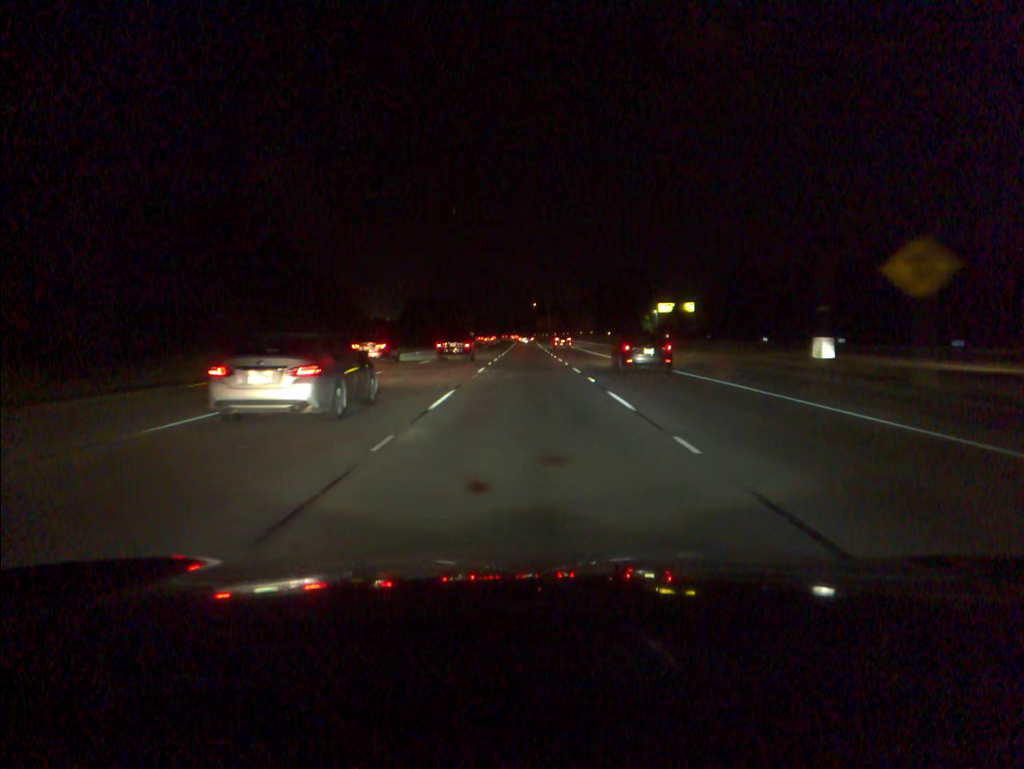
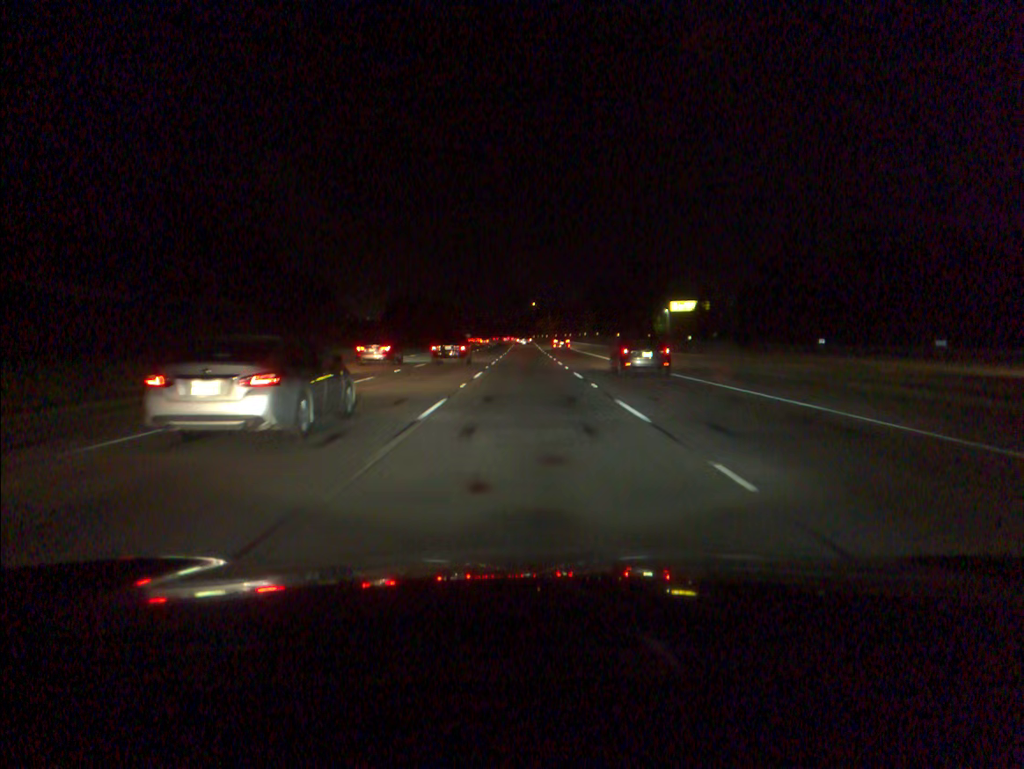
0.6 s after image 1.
(0.0, +16.2) m; 0°
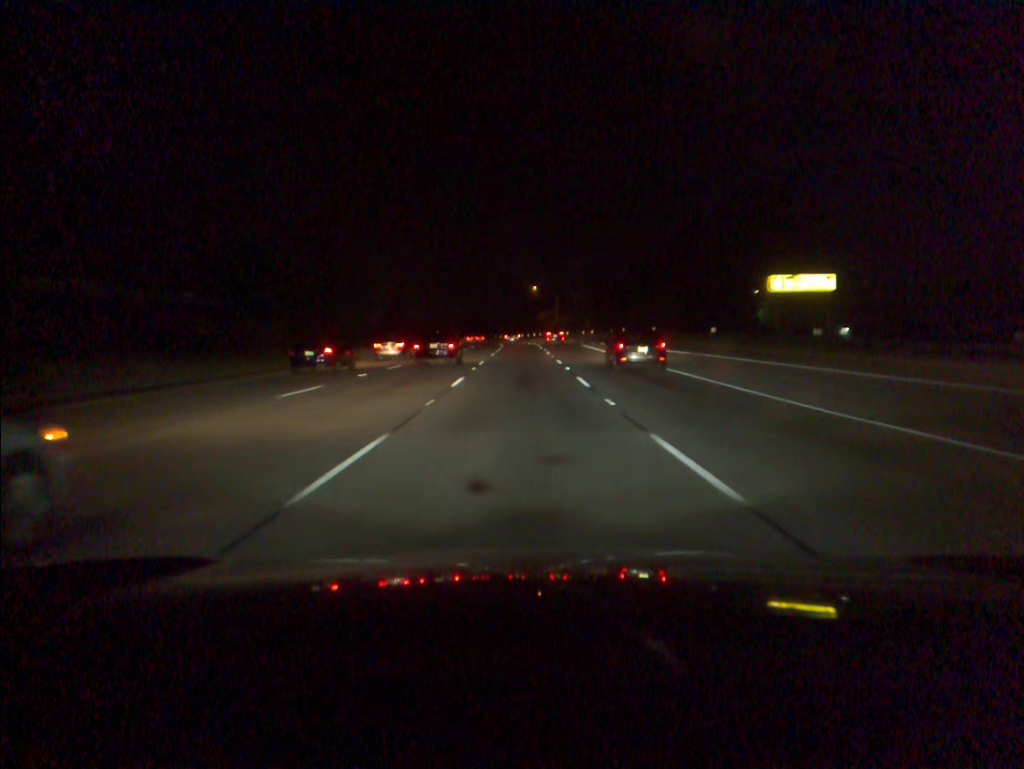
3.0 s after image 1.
(+0.1, +64.5) m; 0°
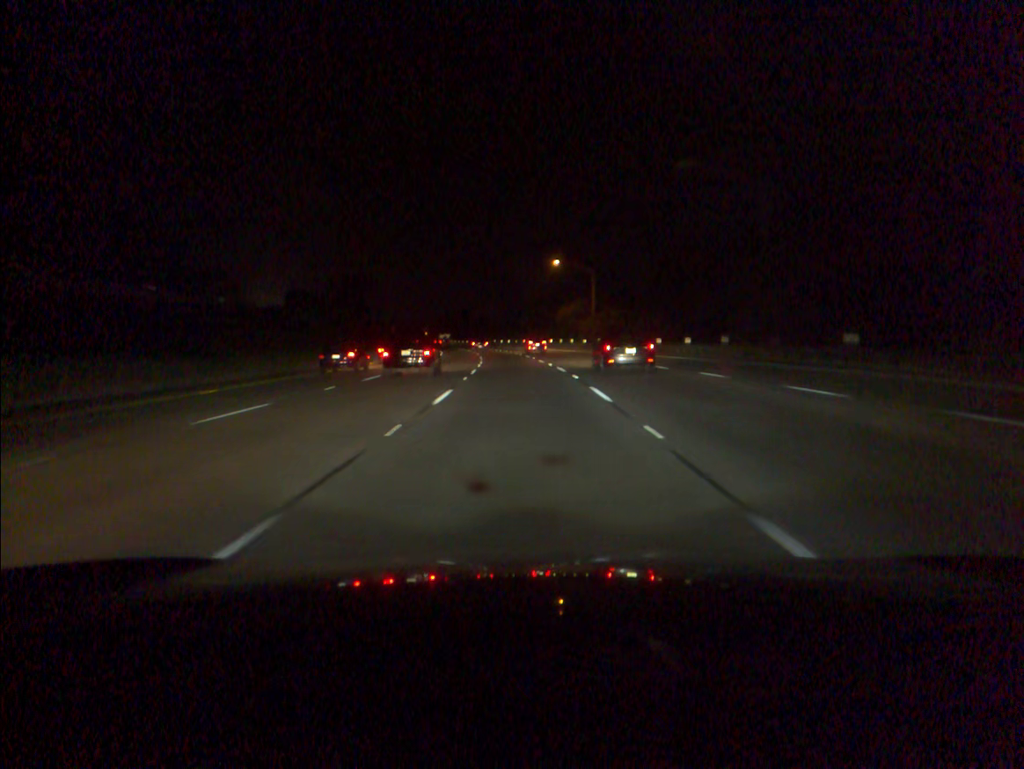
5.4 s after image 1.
(-0.2, +63.6) m; -1°
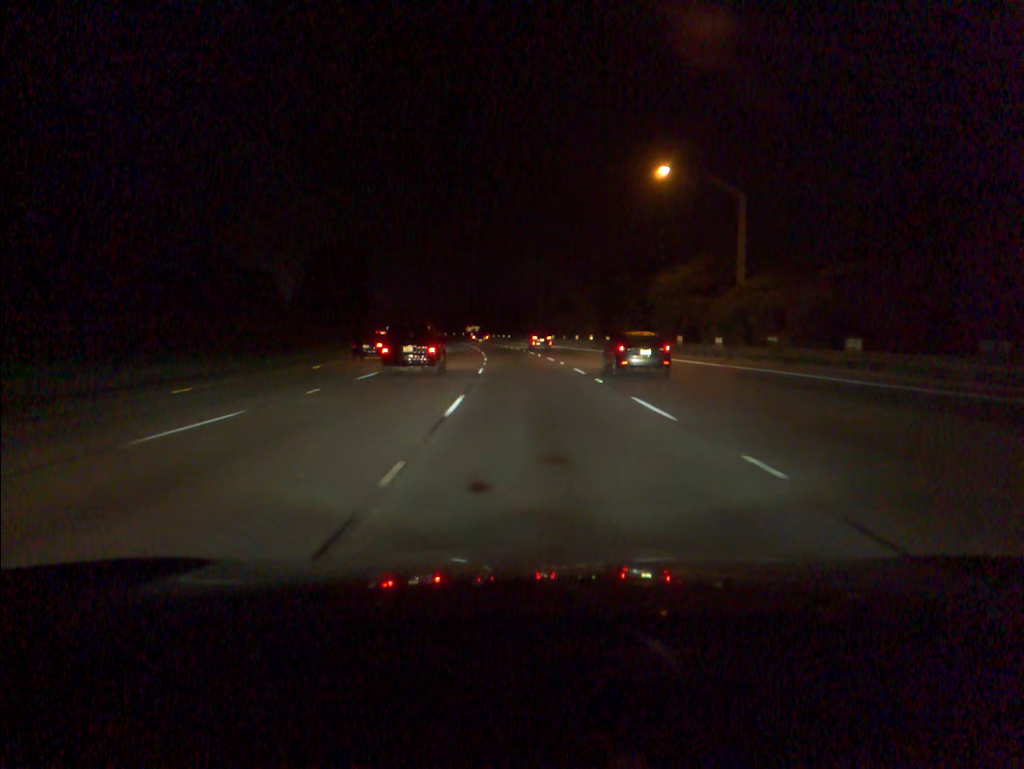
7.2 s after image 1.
(-1.2, +47.1) m; -3°
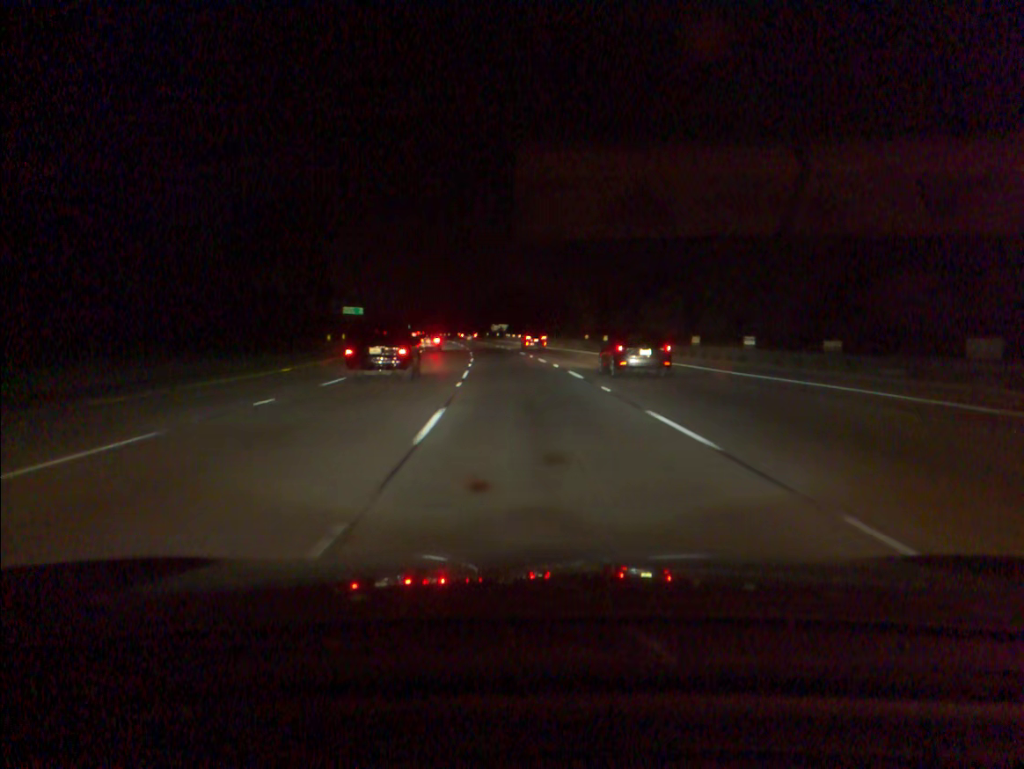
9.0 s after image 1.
(-1.1, +47.1) m; -3°
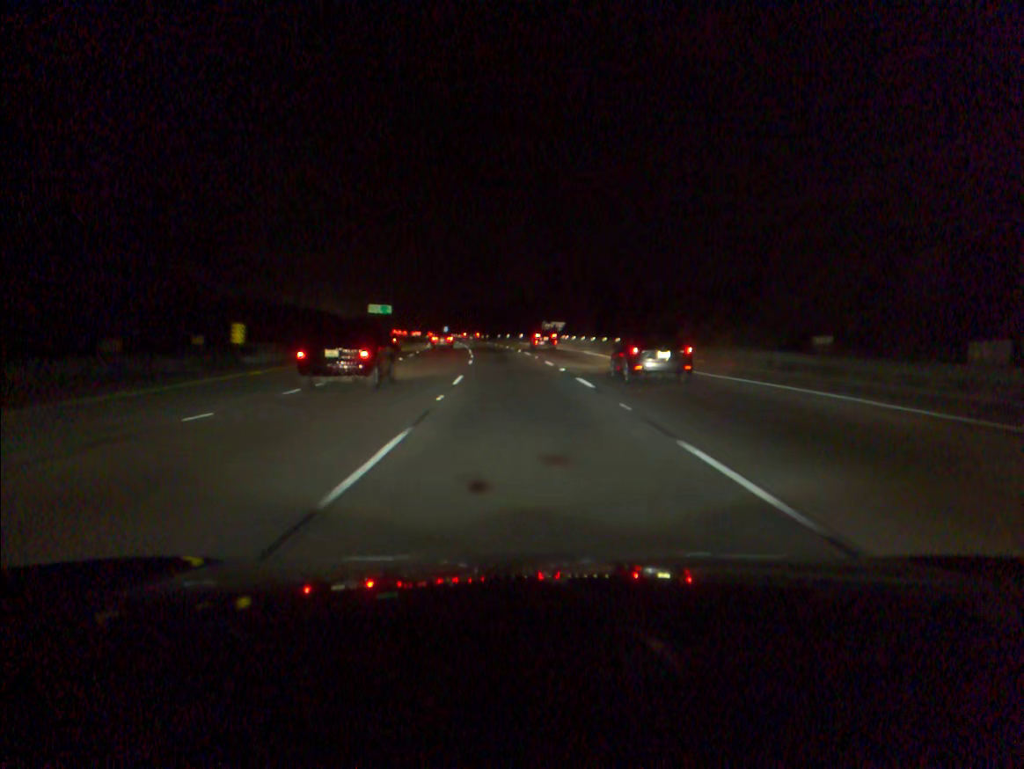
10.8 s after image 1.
(-1.5, +47.5) m; -4°
